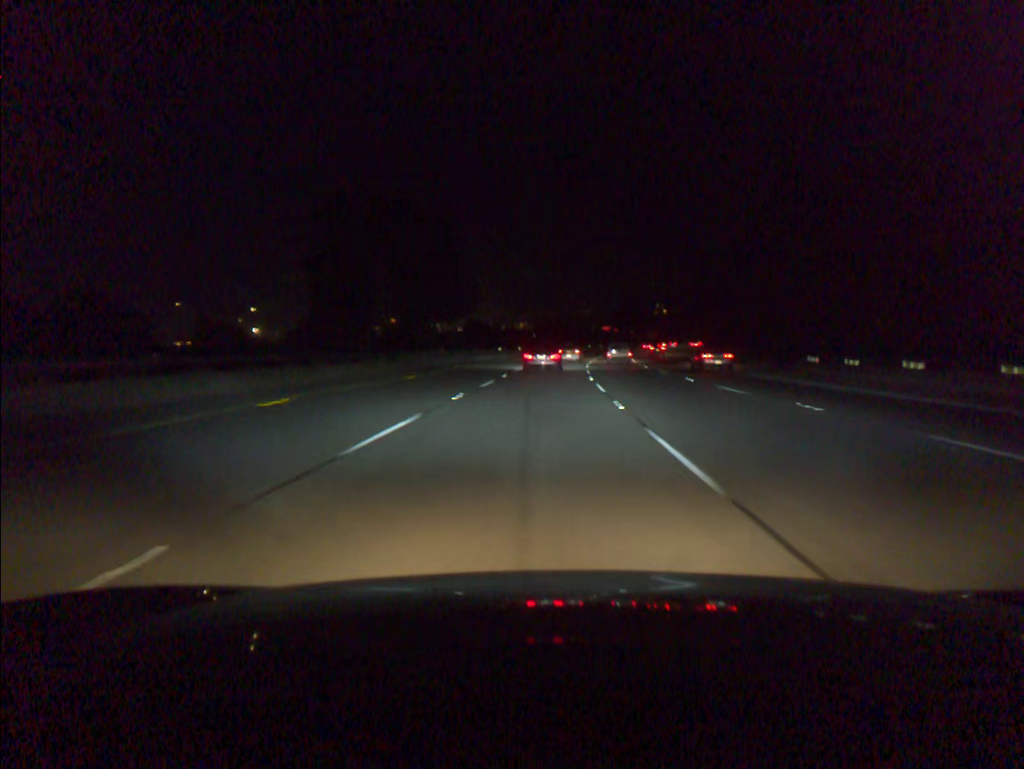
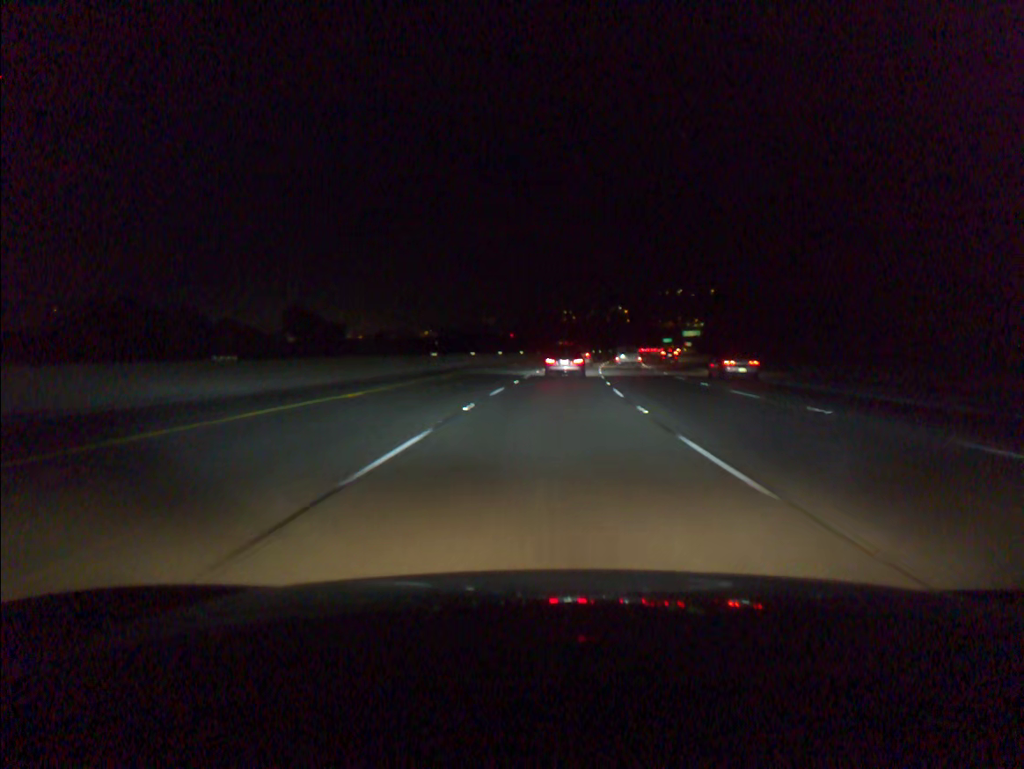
(+5.3, +93.6) m; +7°
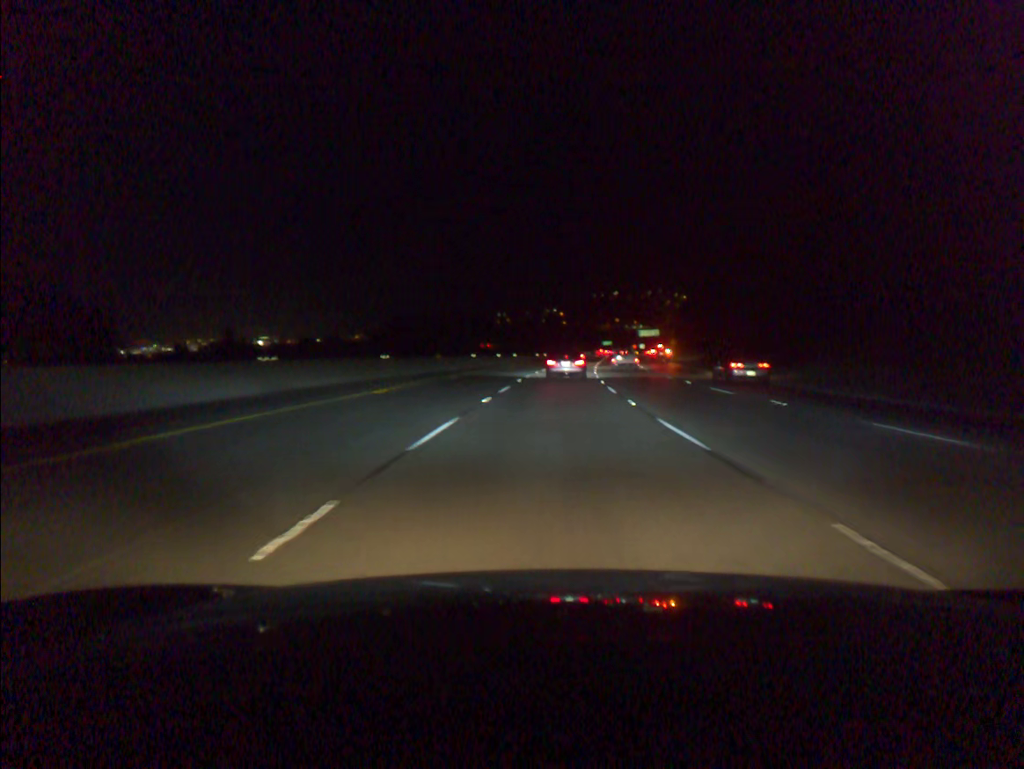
(+2.1, +55.5) m; +5°
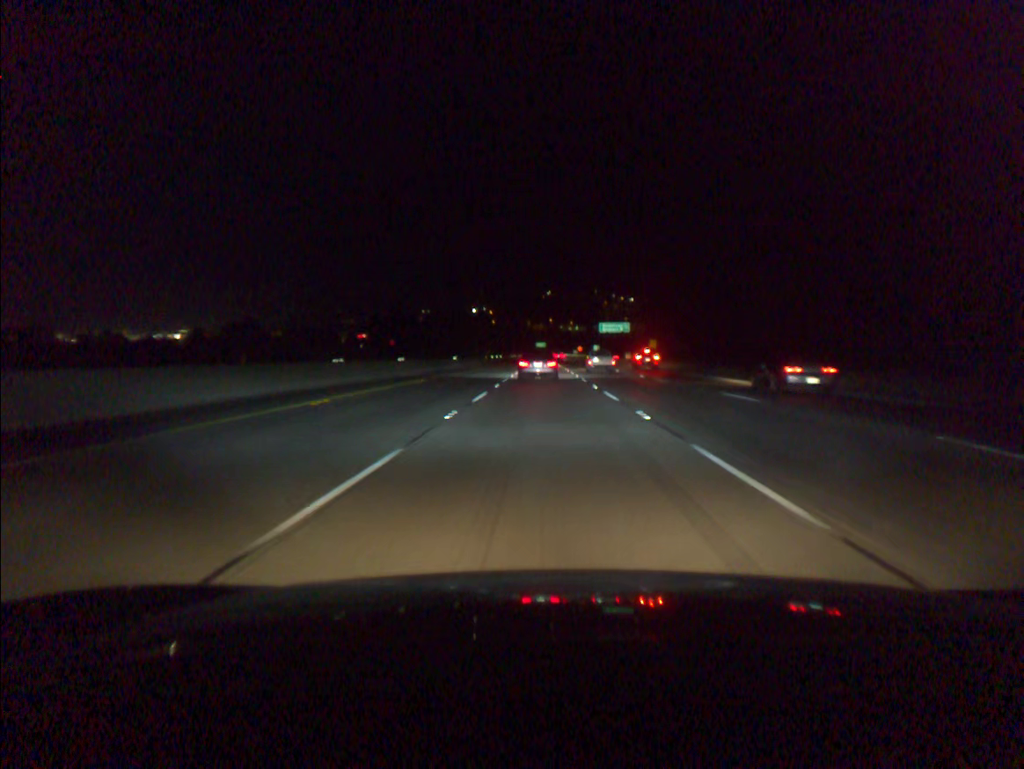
(+5.2, +92.1) m; +5°
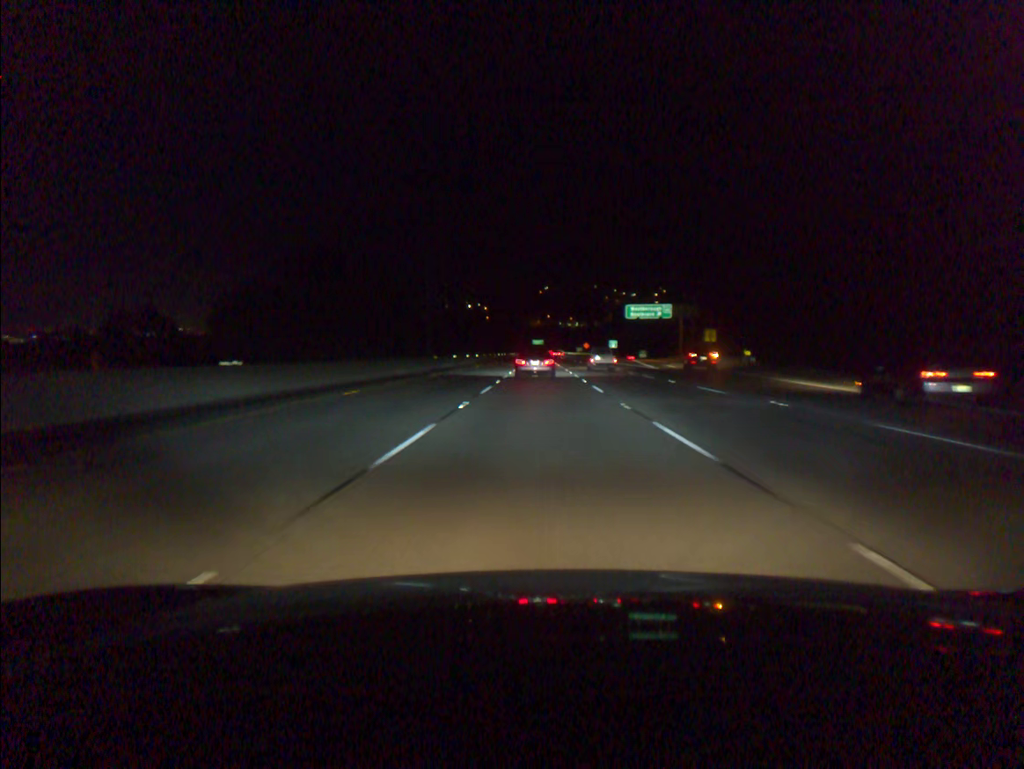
(+0.3, +55.2) m; 0°
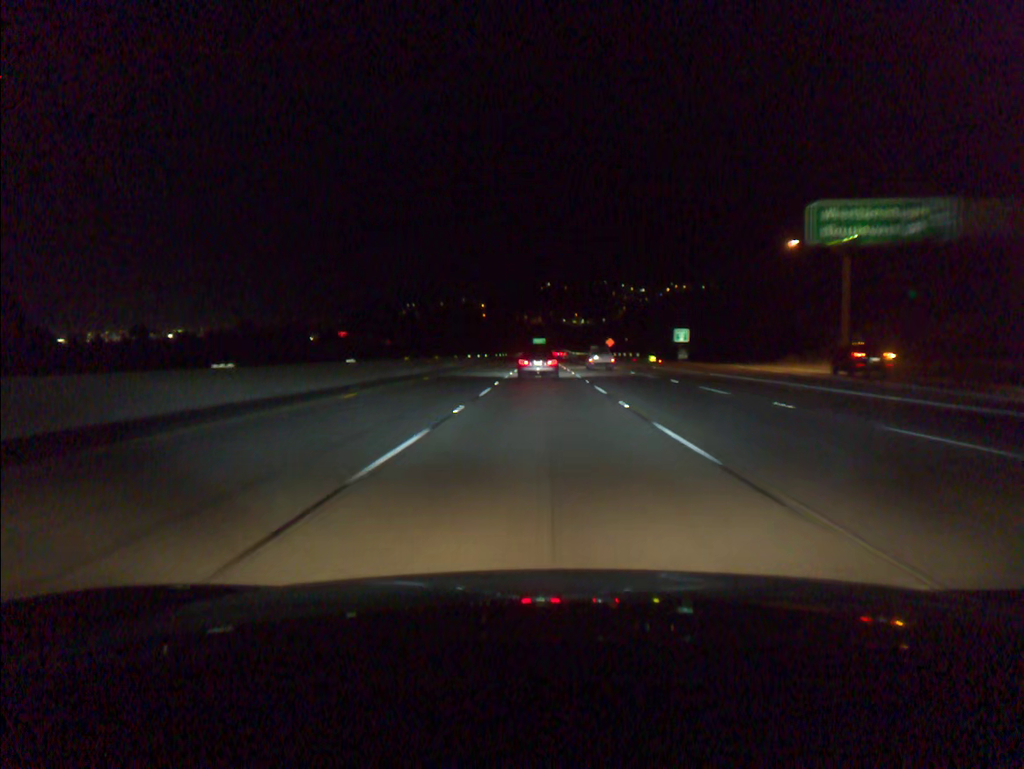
(-0.1, +73.5) m; 0°
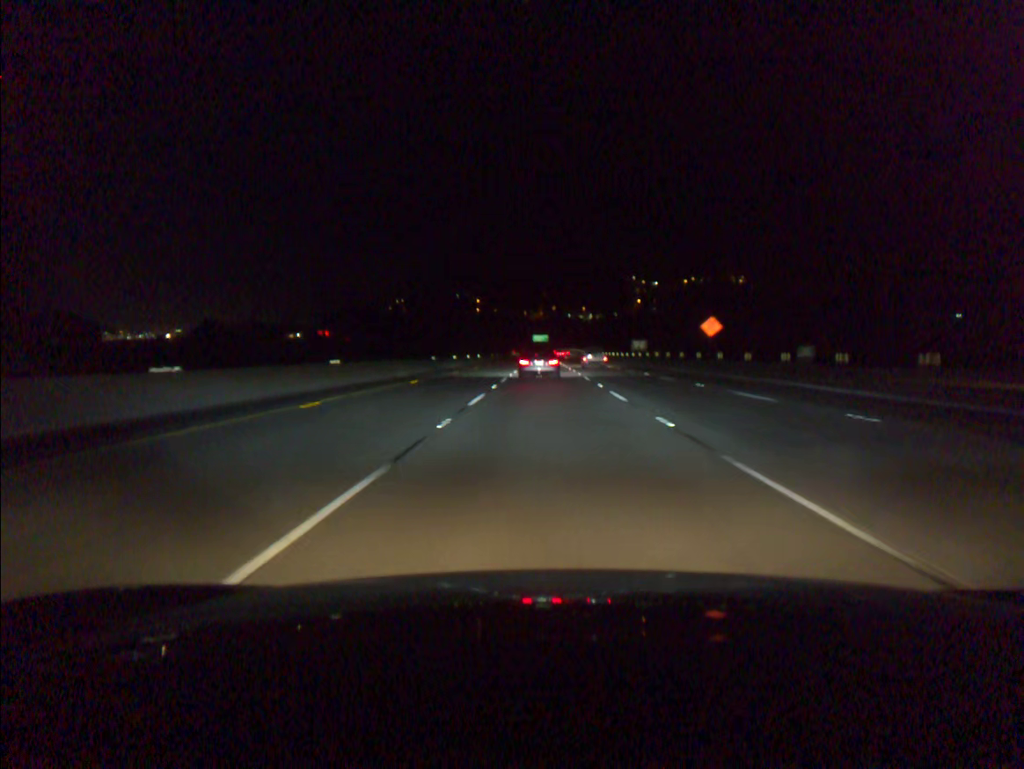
(-0.1, +91.7) m; 0°
